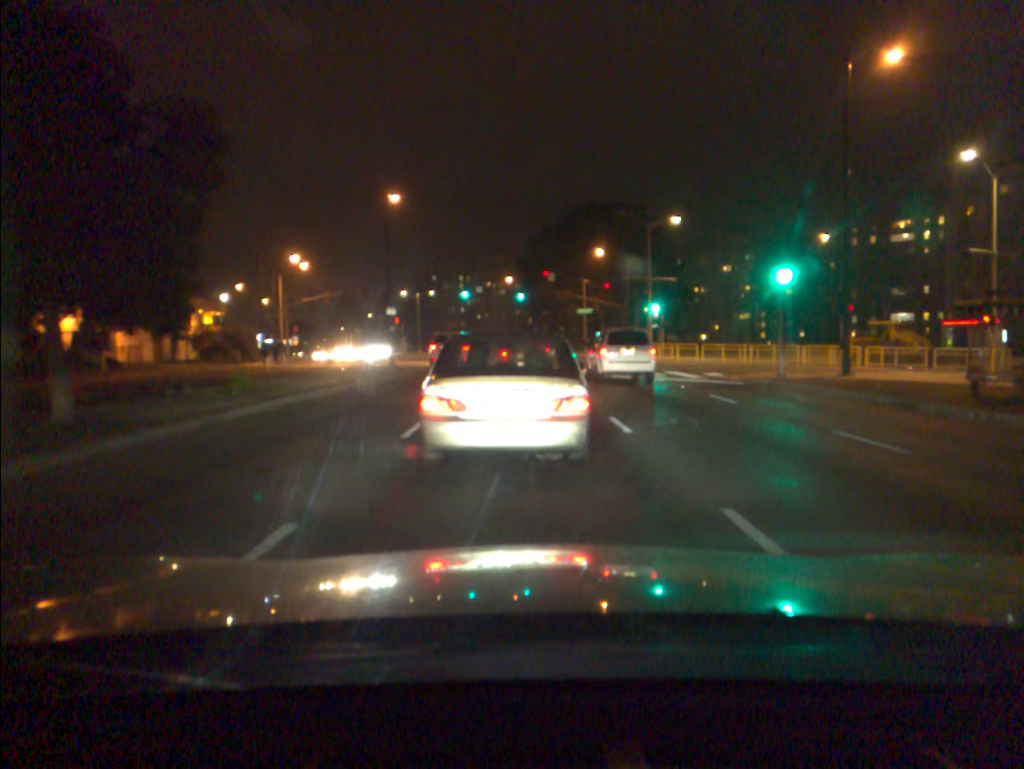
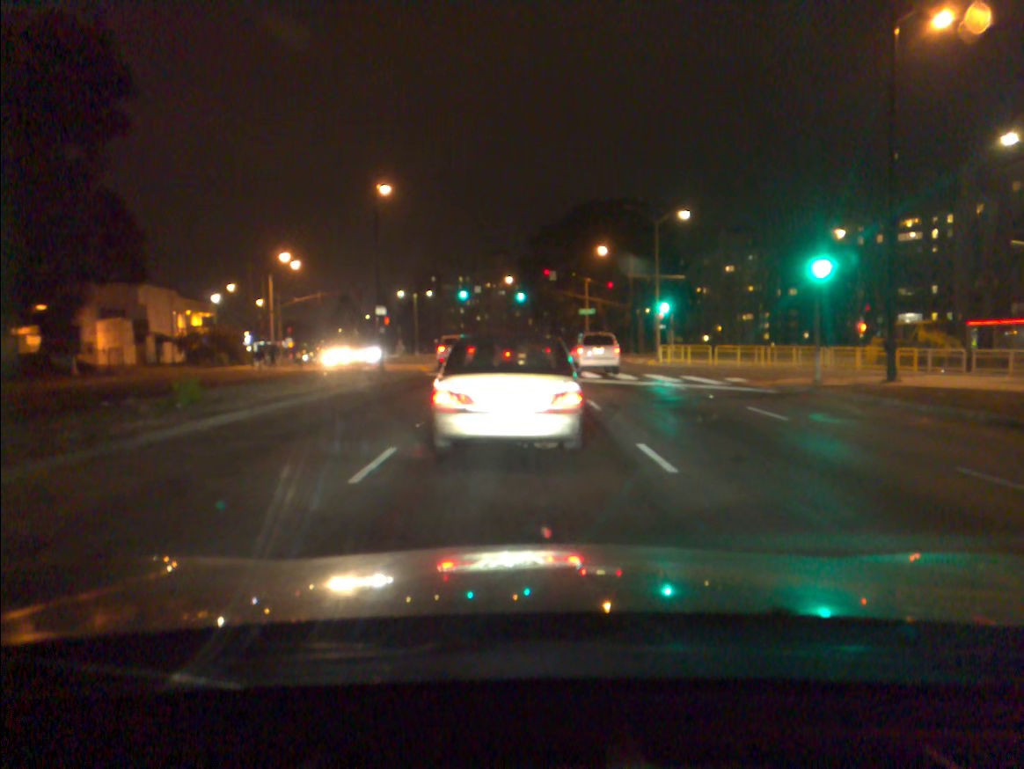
(0.0, +3.3) m; 0°
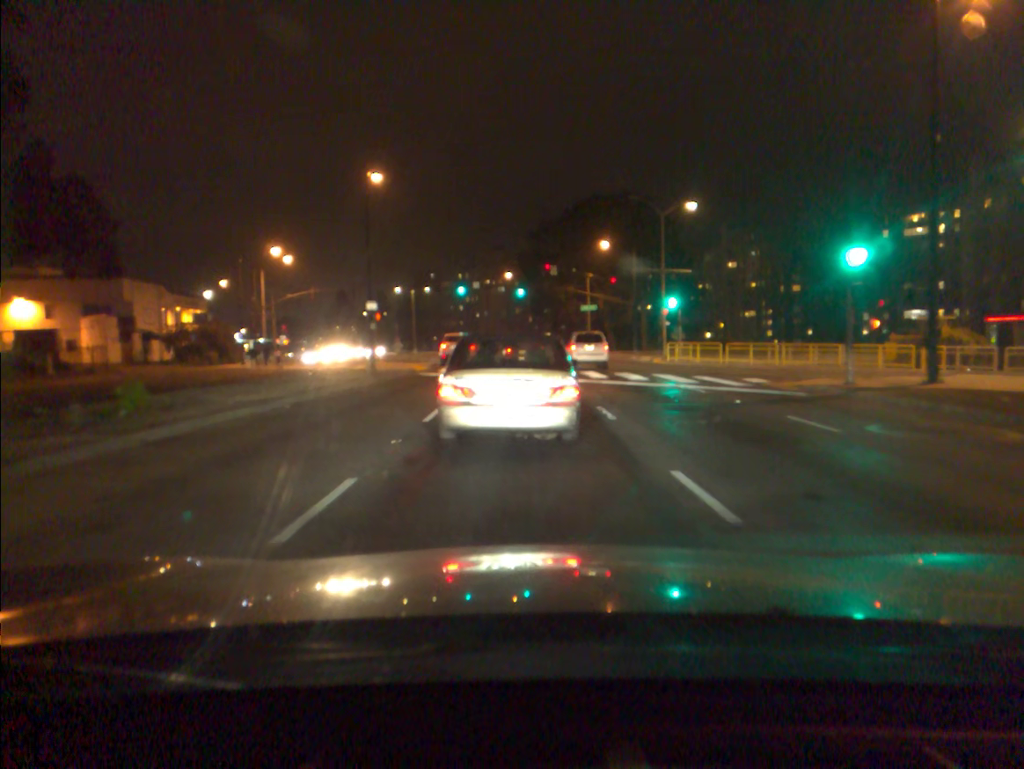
(0.0, +2.3) m; 0°
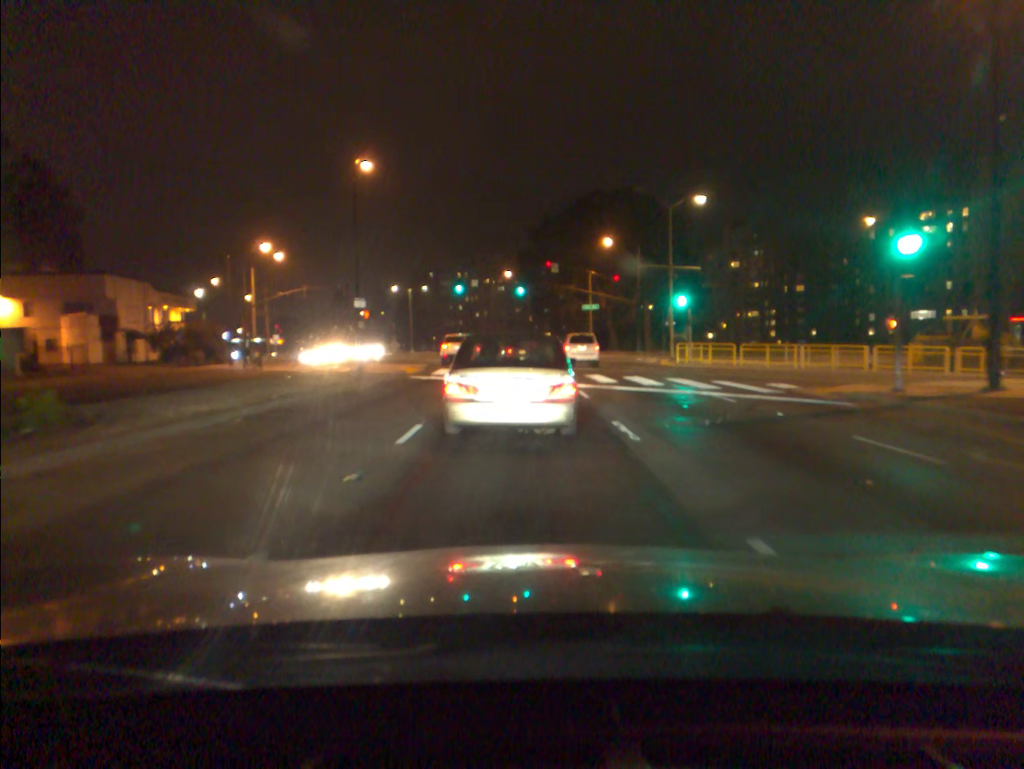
(0.0, +2.7) m; 0°
